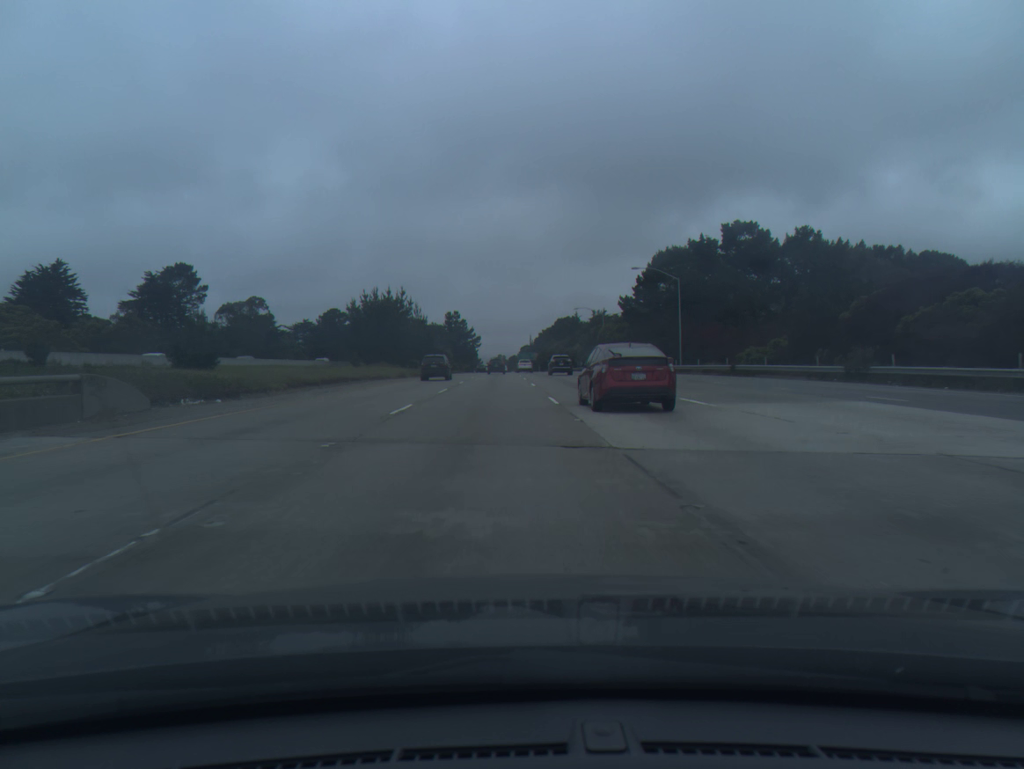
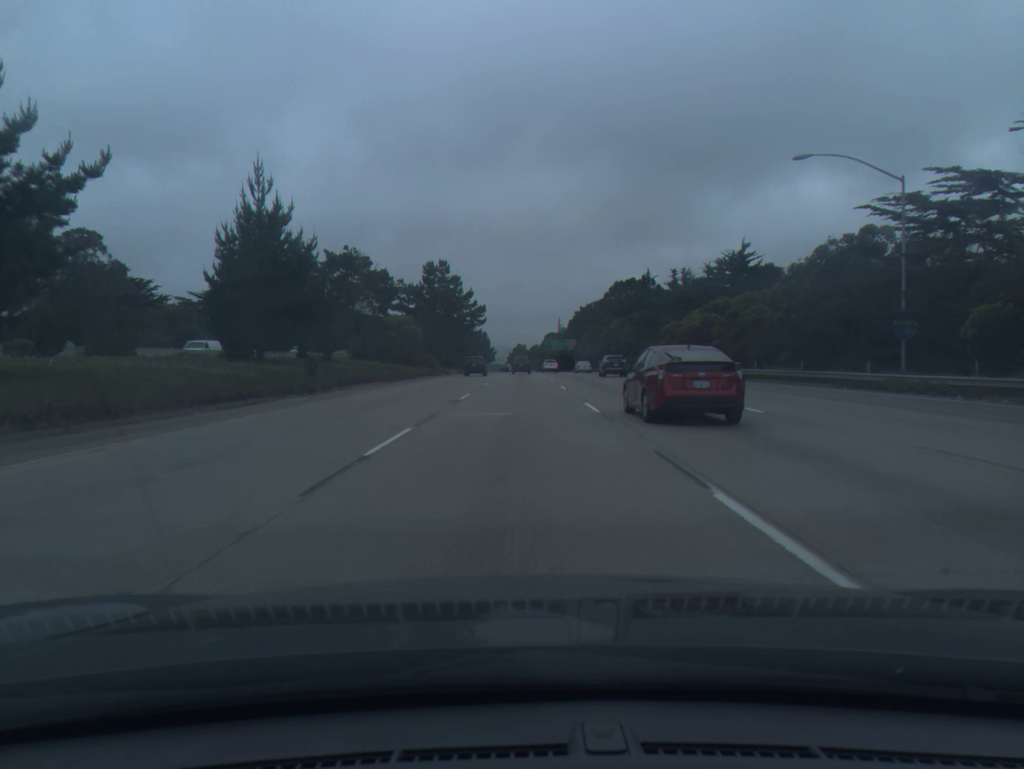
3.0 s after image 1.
(-2.2, +90.0) m; -1°
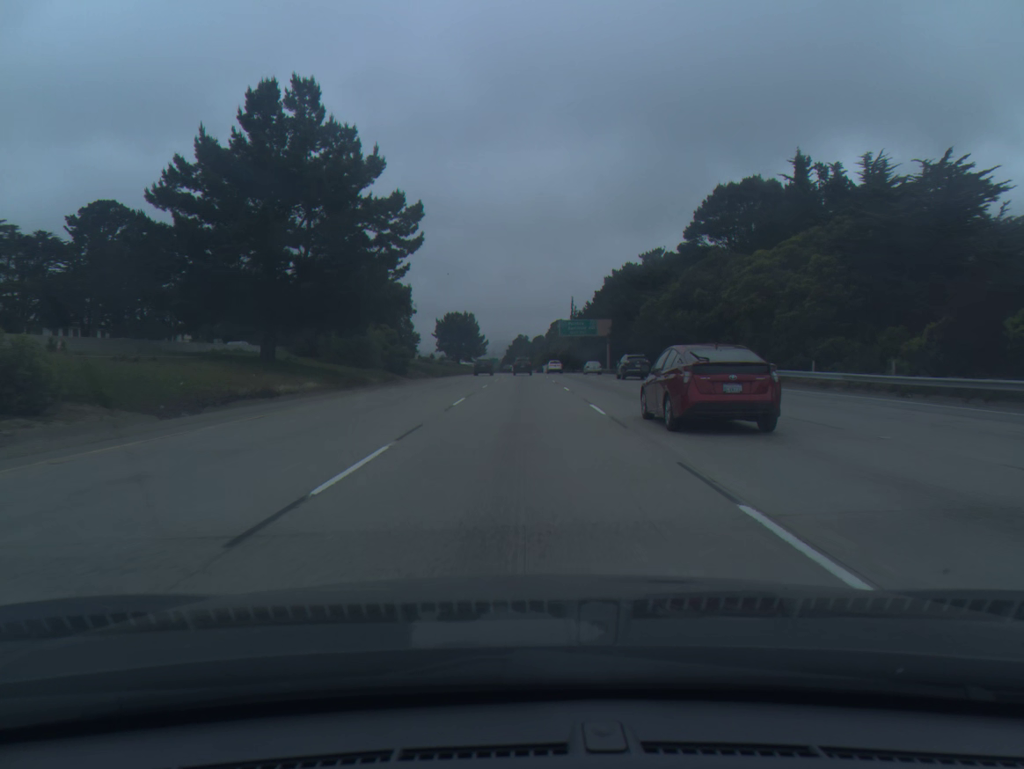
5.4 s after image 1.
(+0.3, +73.7) m; 0°
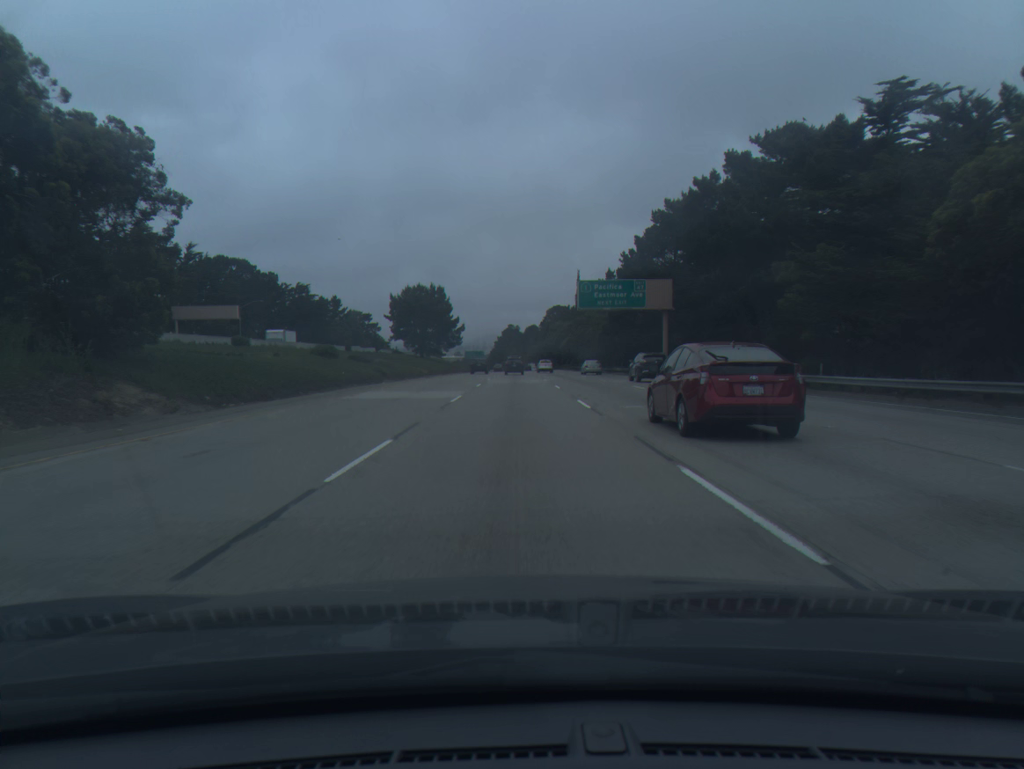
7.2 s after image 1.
(+0.2, +56.3) m; +1°
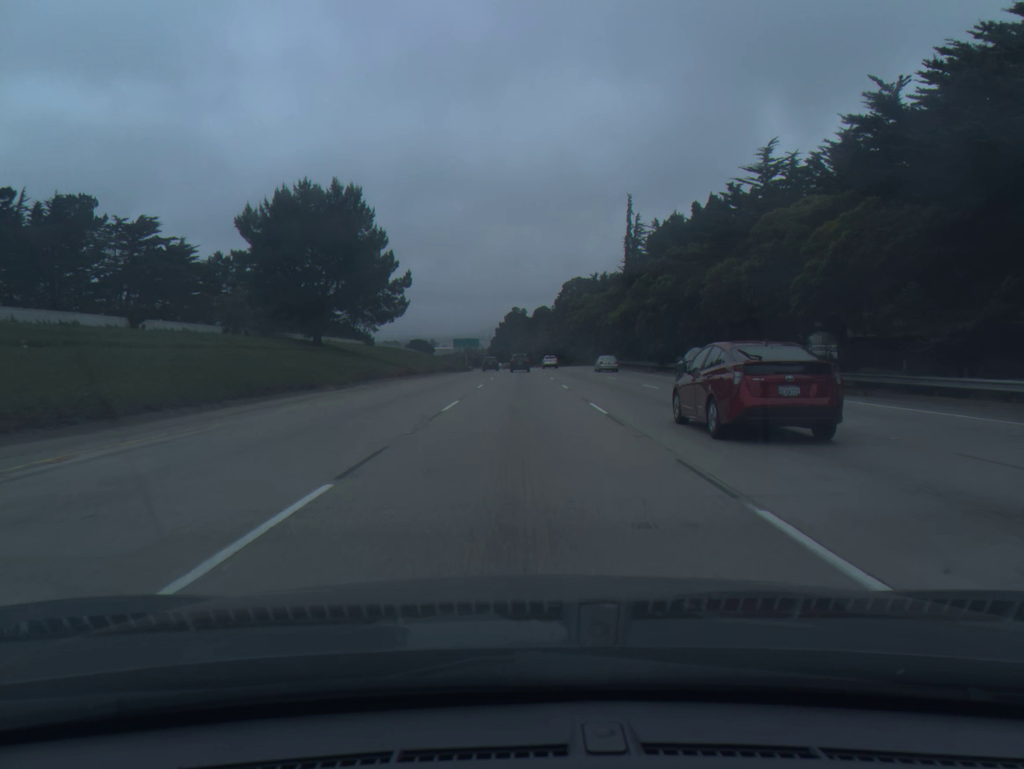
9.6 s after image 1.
(-0.4, +75.3) m; -1°
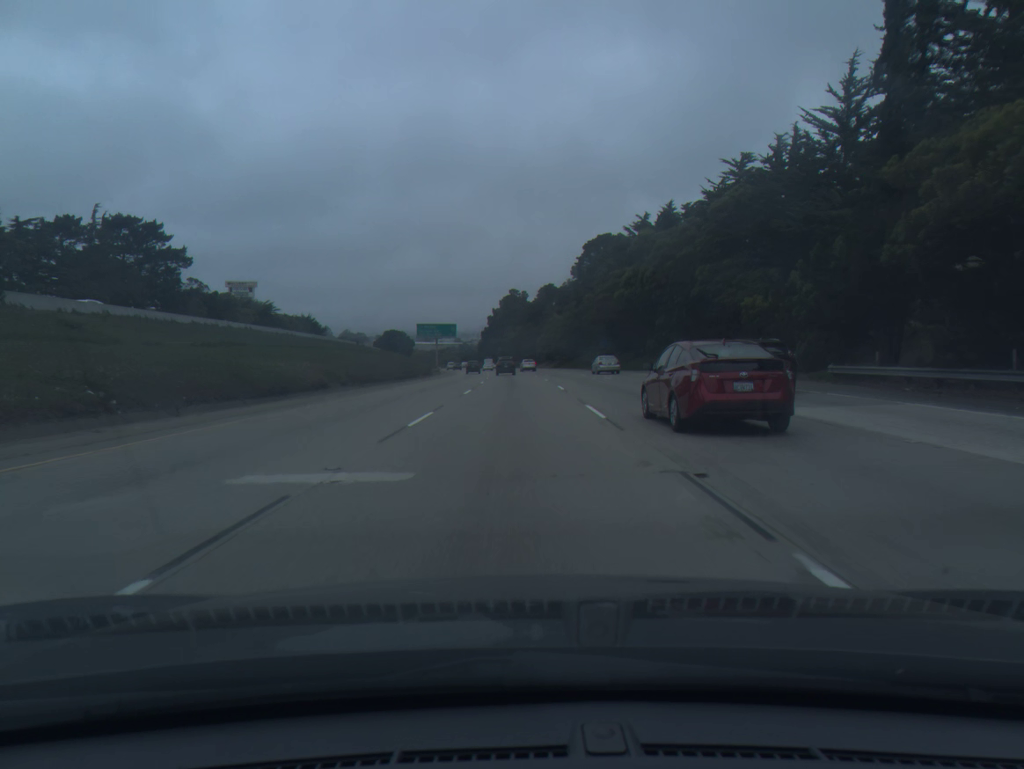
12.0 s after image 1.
(+0.4, +74.8) m; 0°
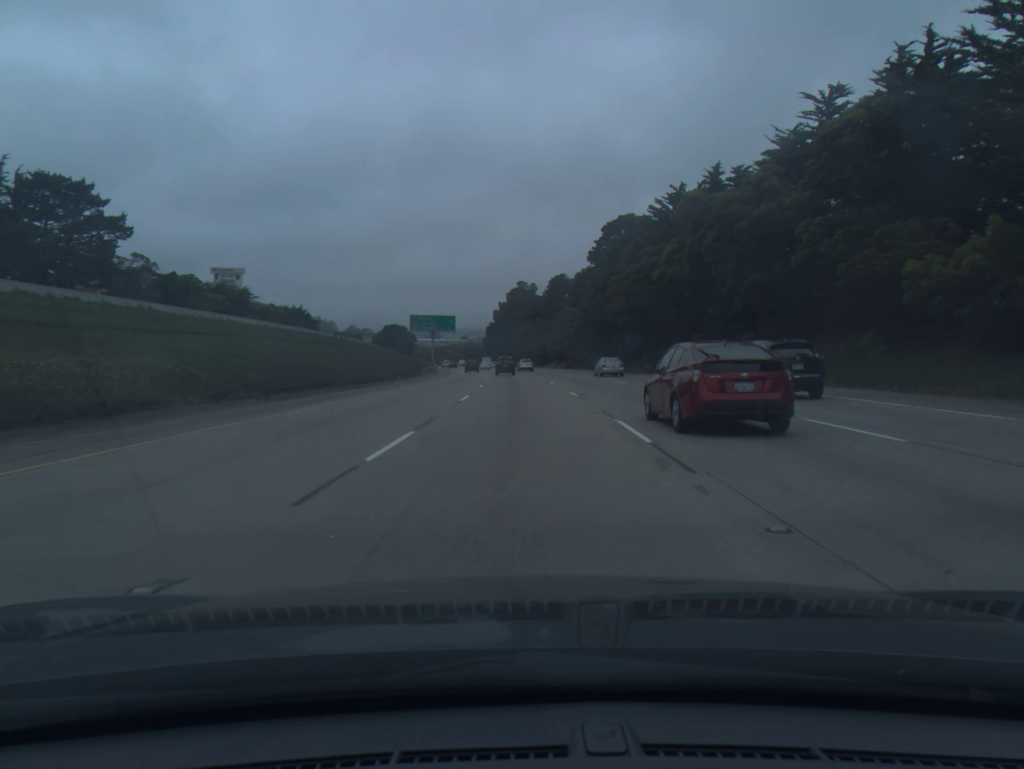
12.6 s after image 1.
(-0.1, +18.6) m; -1°
